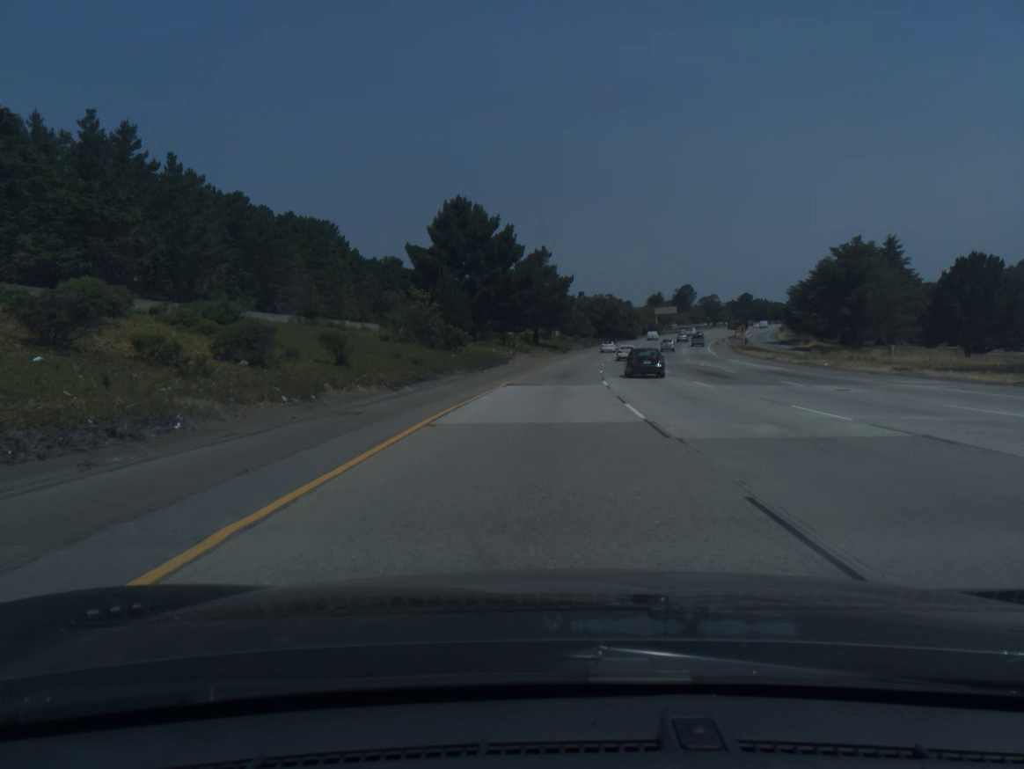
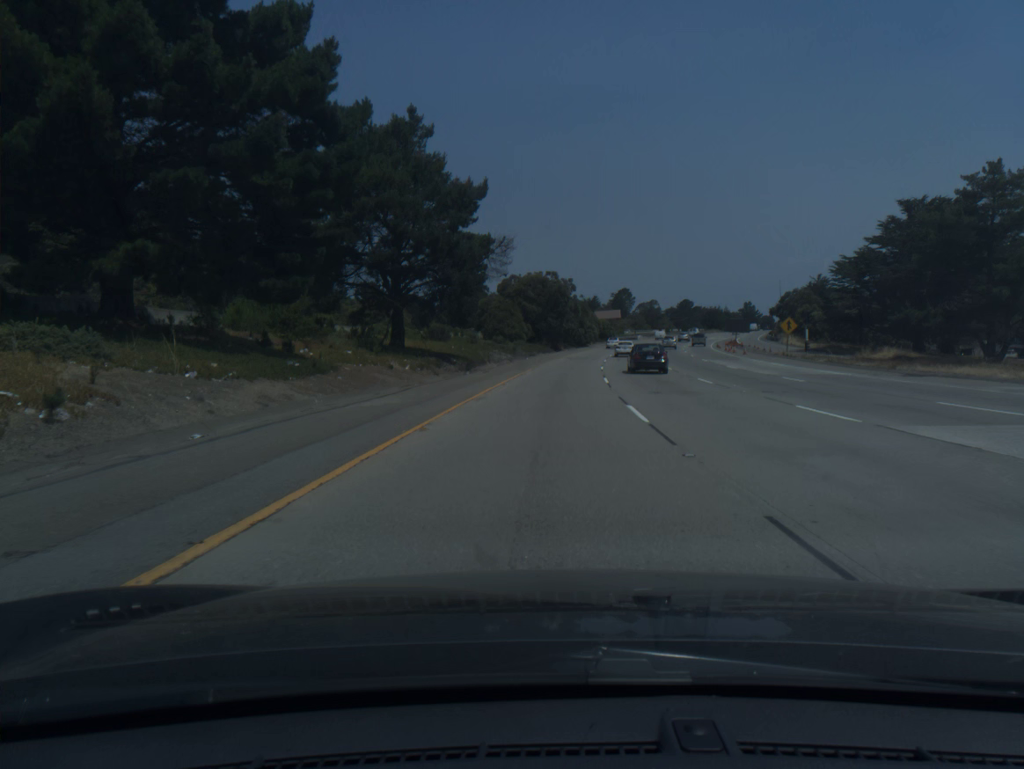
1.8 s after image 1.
(+2.9, +59.0) m; +5°
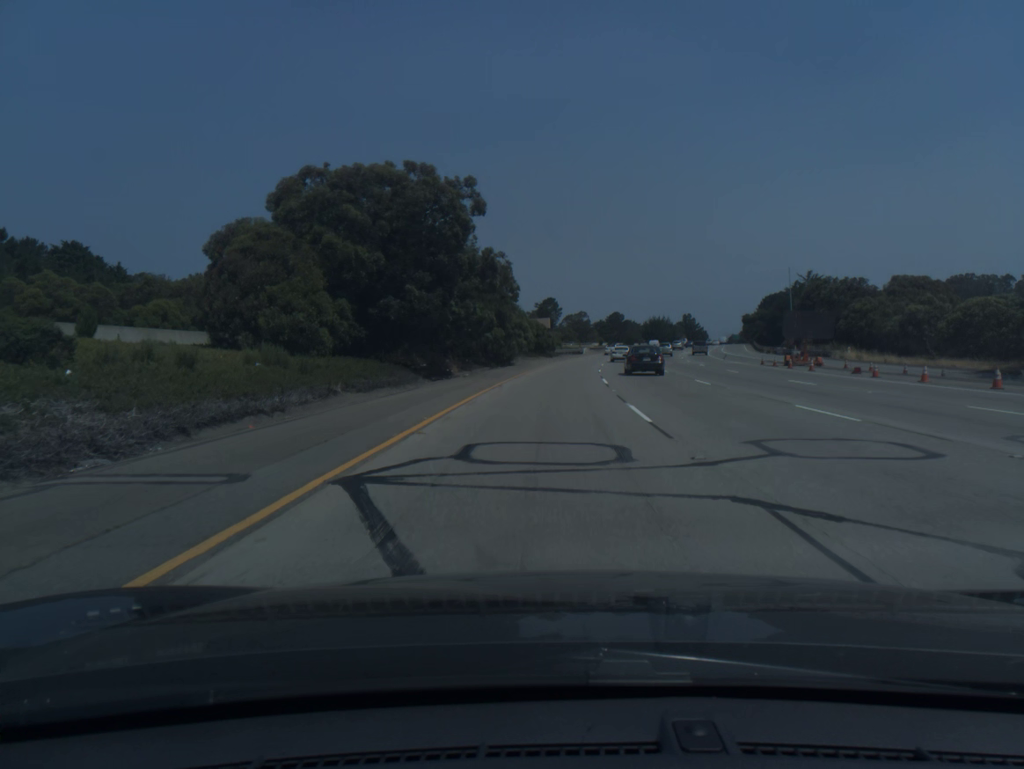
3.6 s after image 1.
(+2.9, +58.7) m; +6°
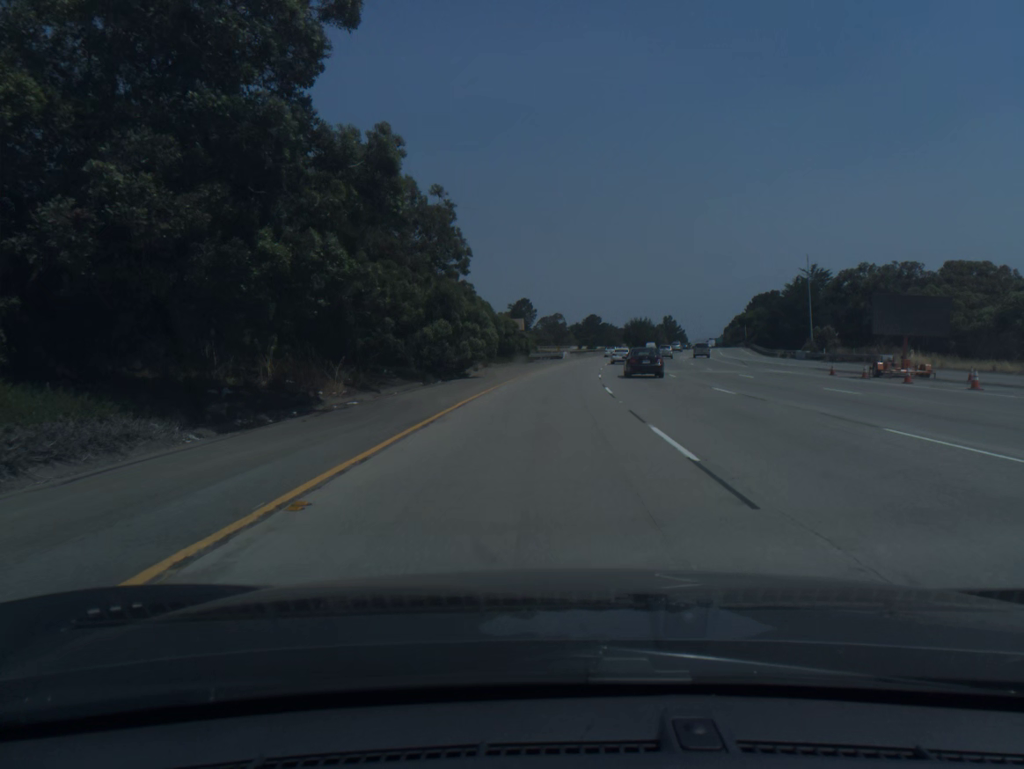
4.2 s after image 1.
(+0.3, +19.5) m; +2°
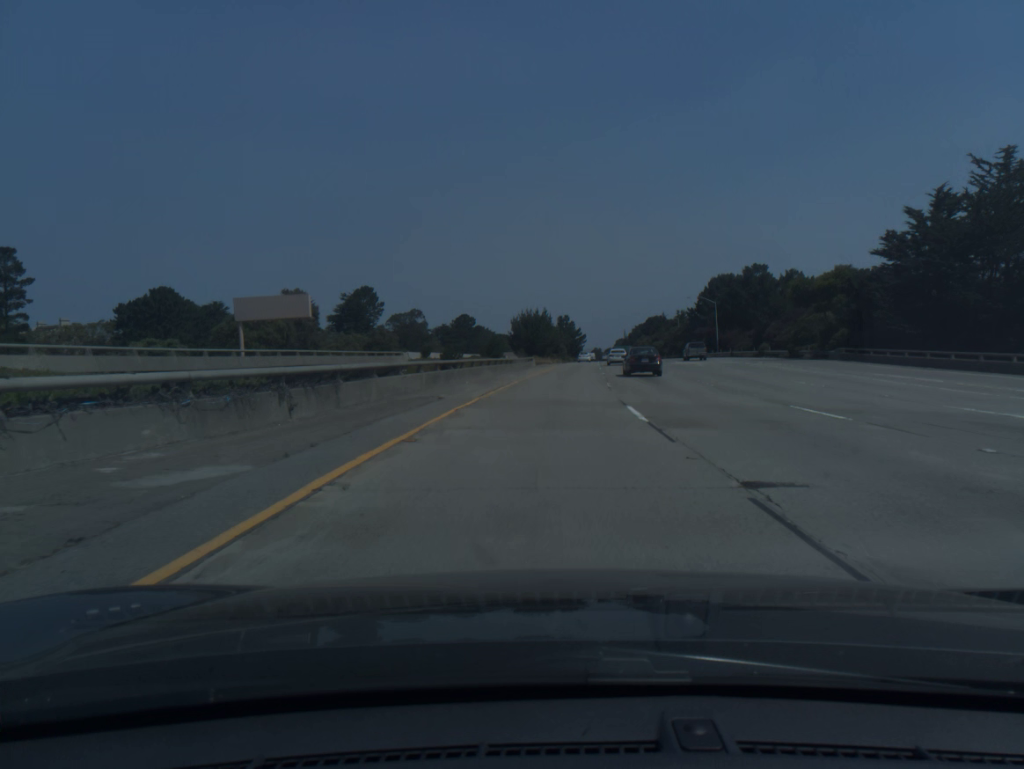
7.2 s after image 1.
(+7.6, +96.9) m; +9°
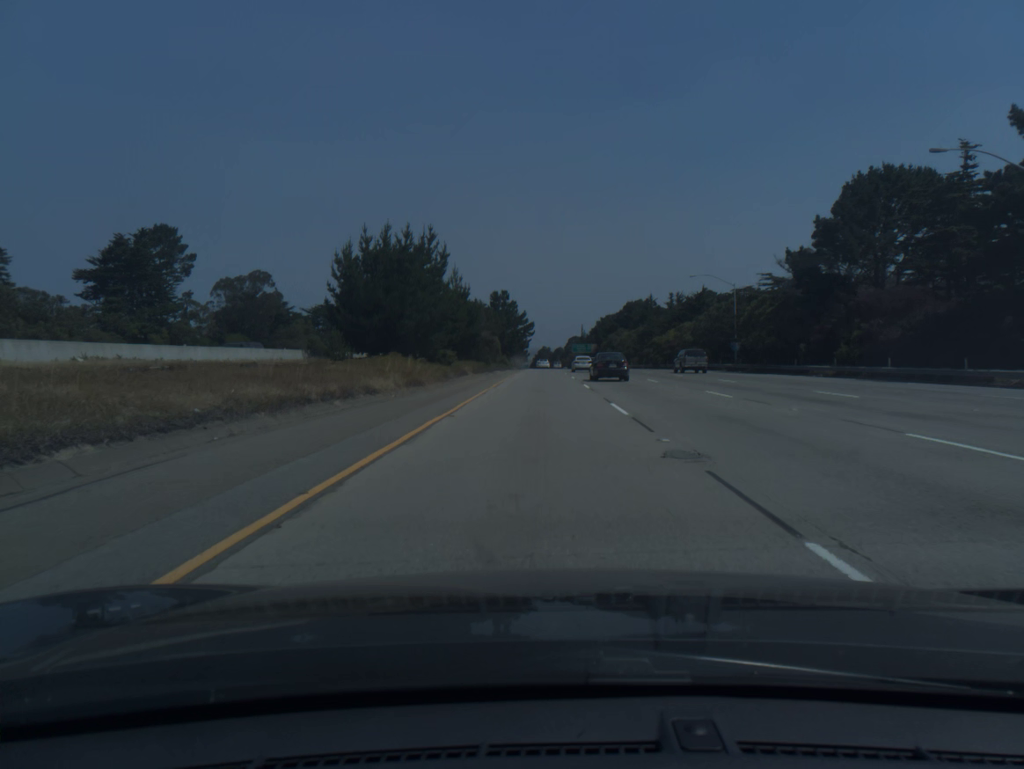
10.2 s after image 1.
(+5.3, +97.2) m; +4°
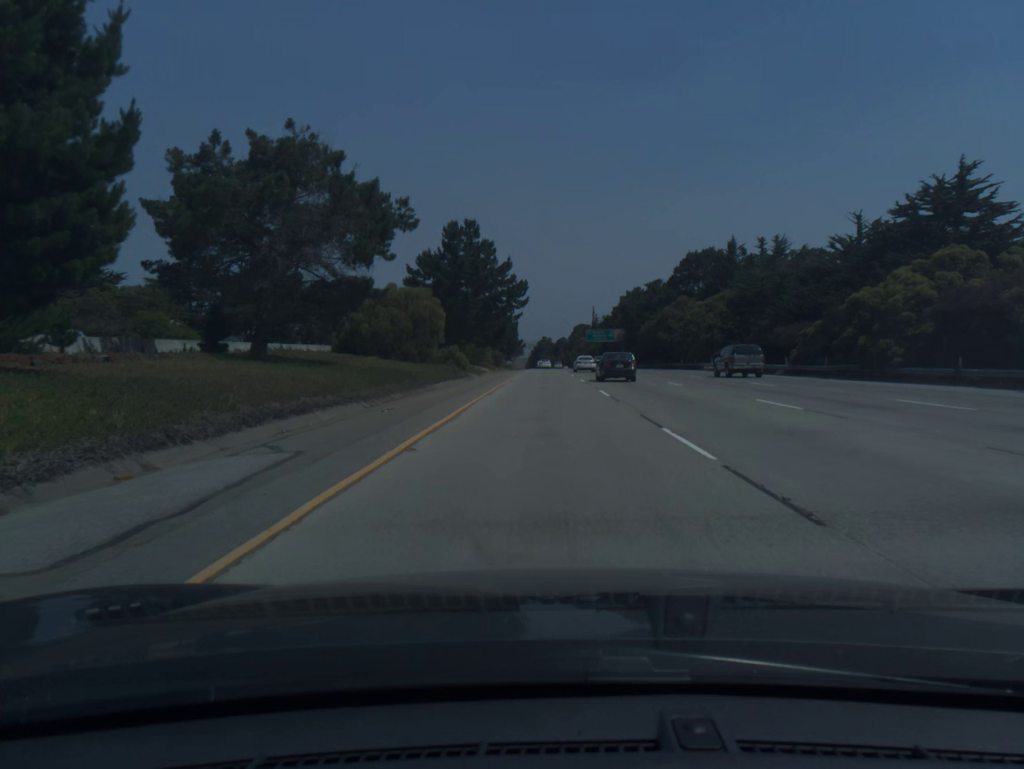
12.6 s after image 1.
(-0.2, +78.5) m; 0°
